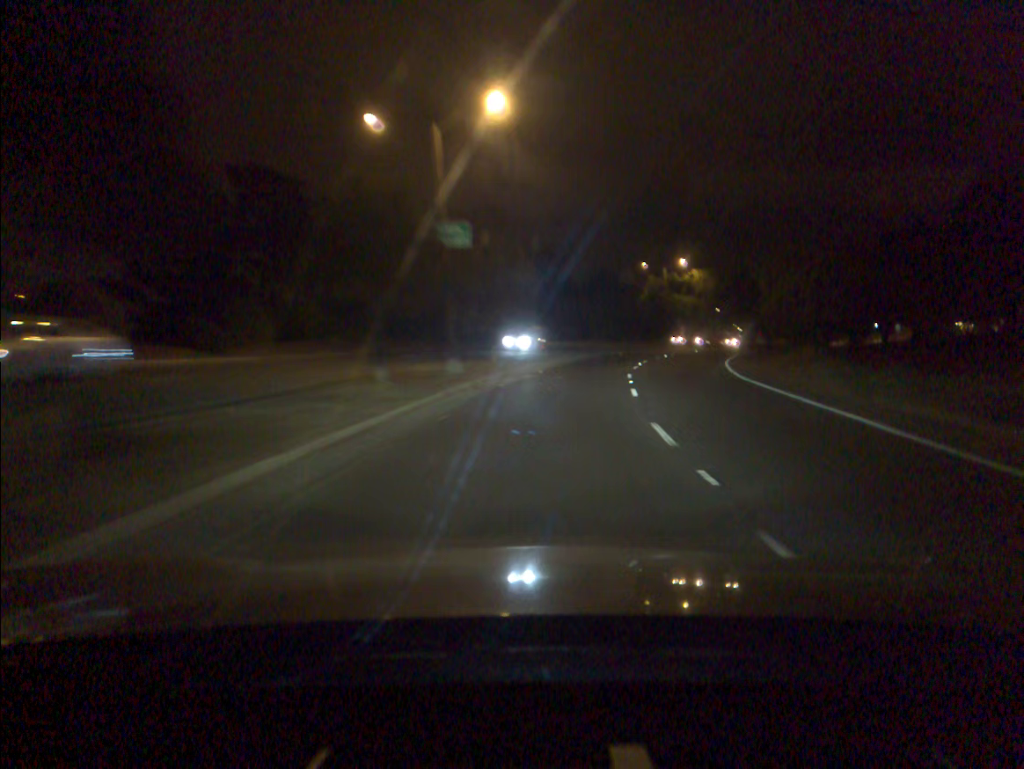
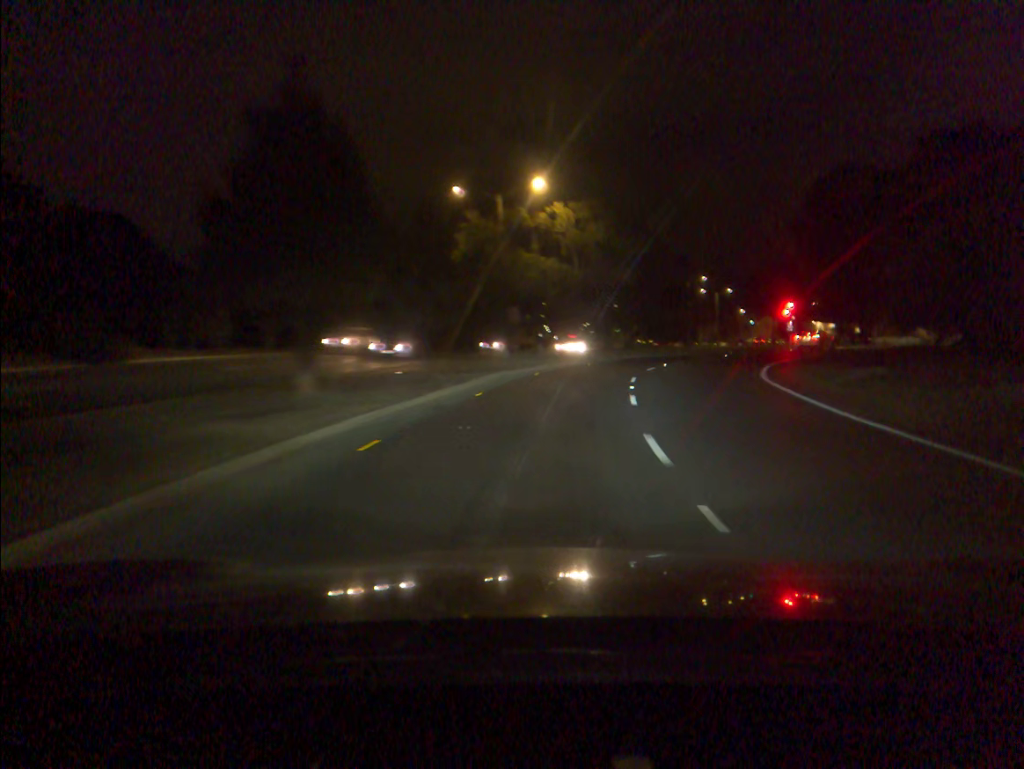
(+5.6, +45.4) m; +14°
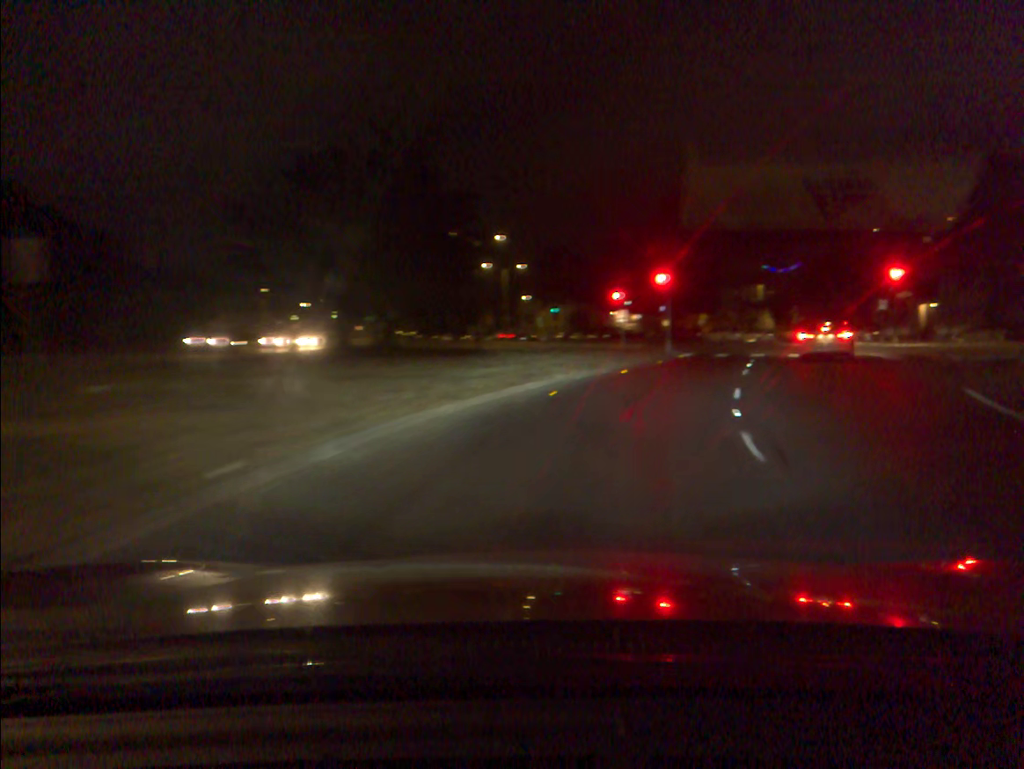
(+4.8, +37.9) m; +17°
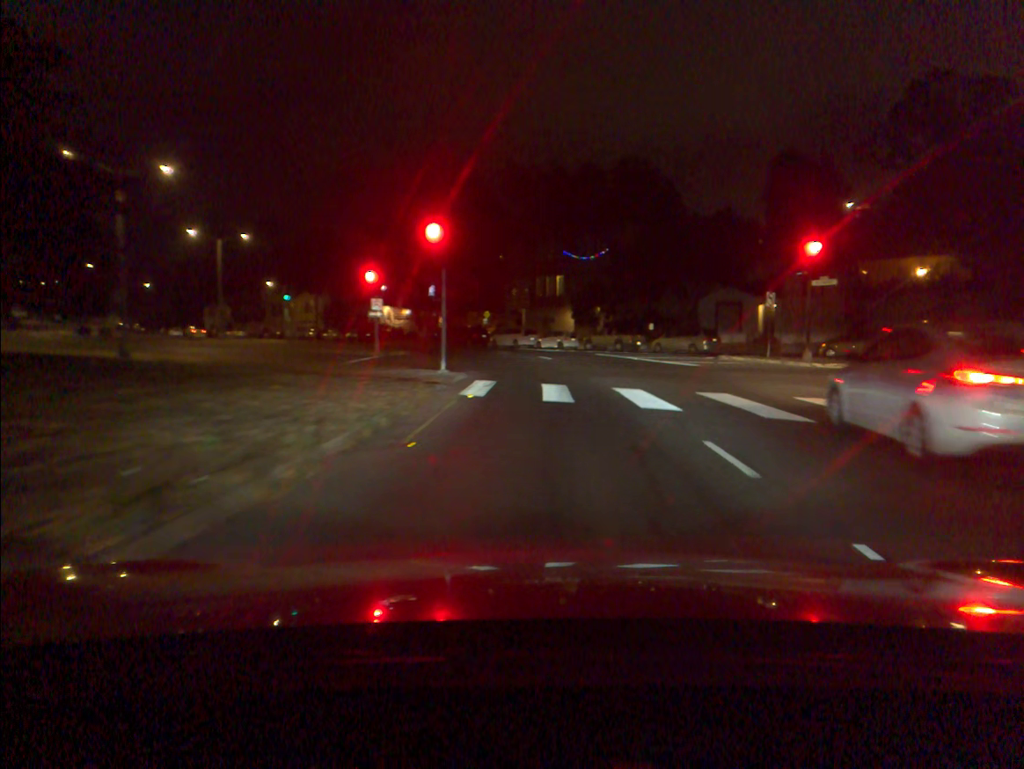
(+3.5, +22.5) m; +15°
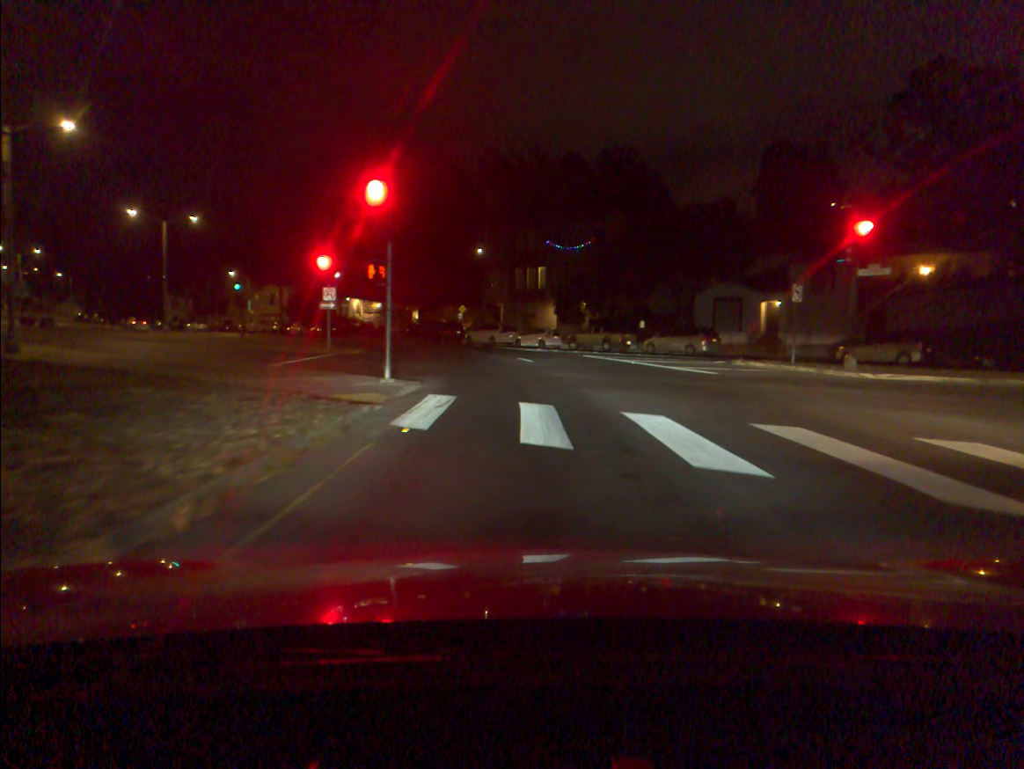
(+0.1, +6.0) m; +1°
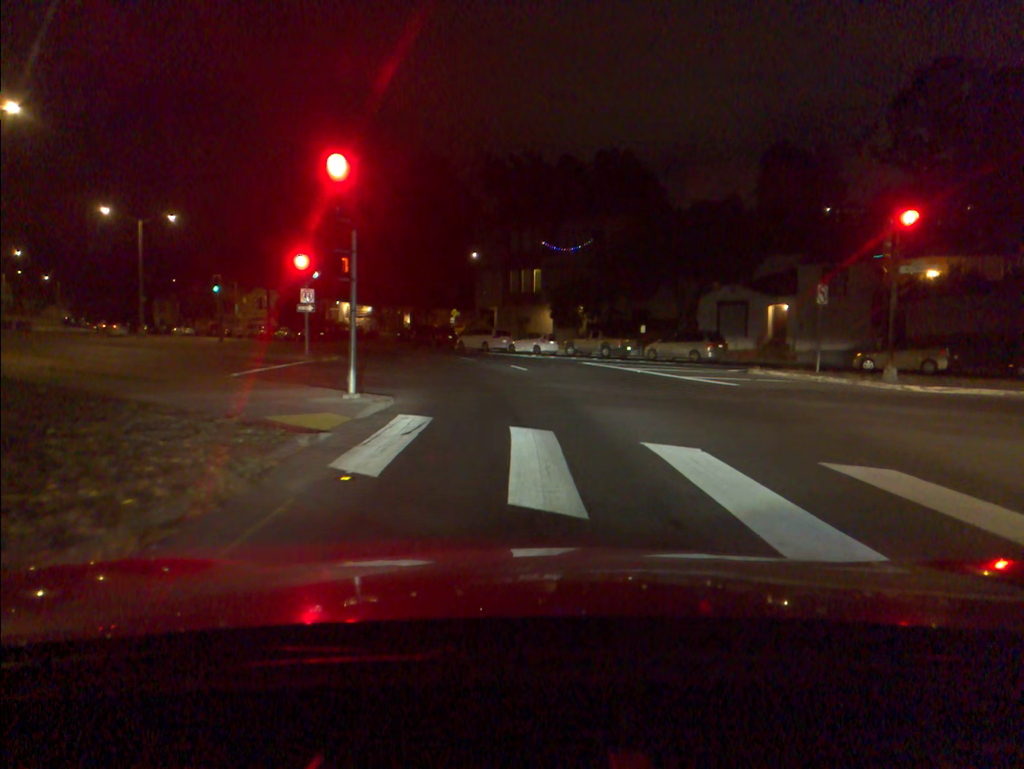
(0.0, +3.1) m; 0°
